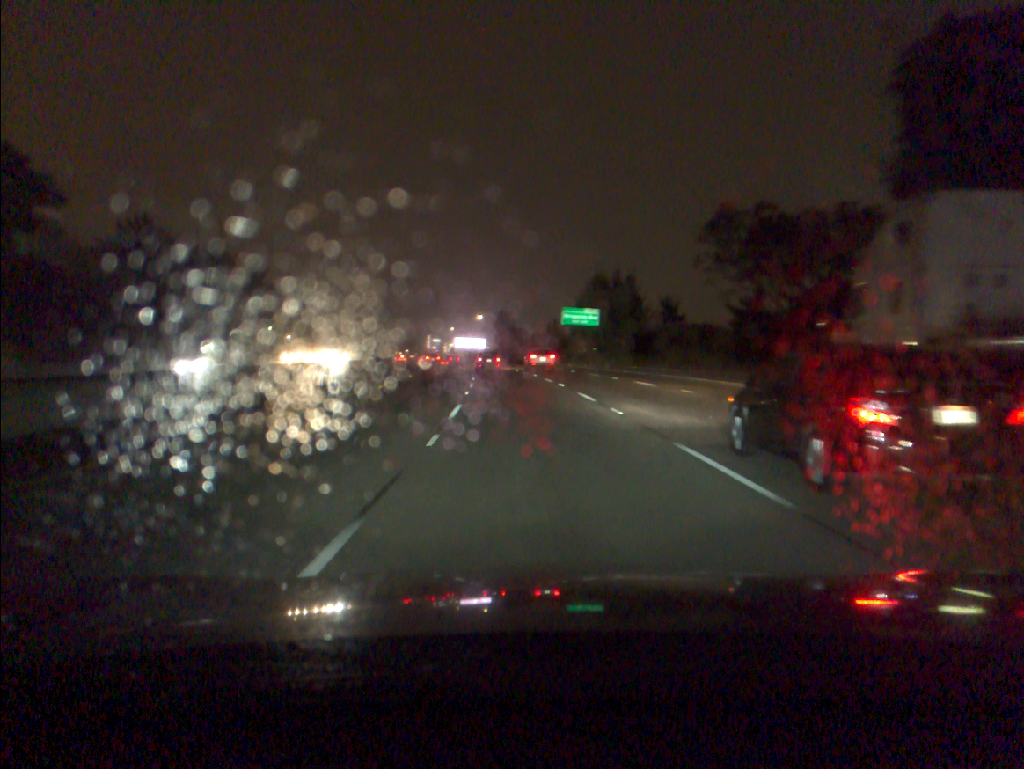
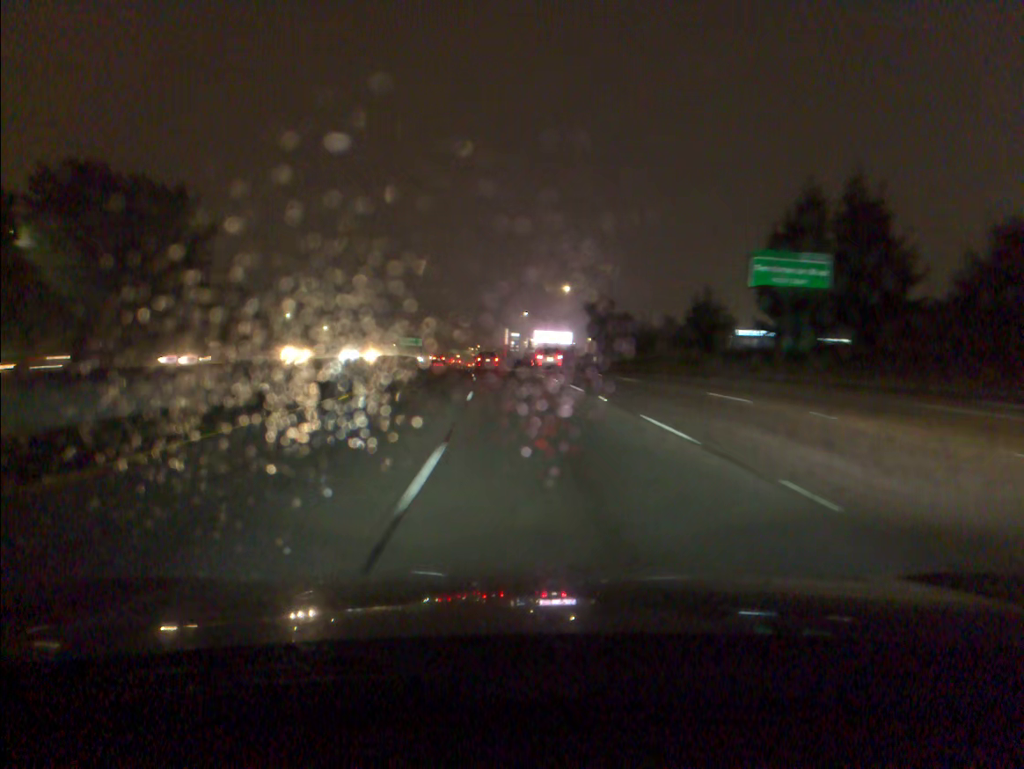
(-3.8, +67.9) m; -6°
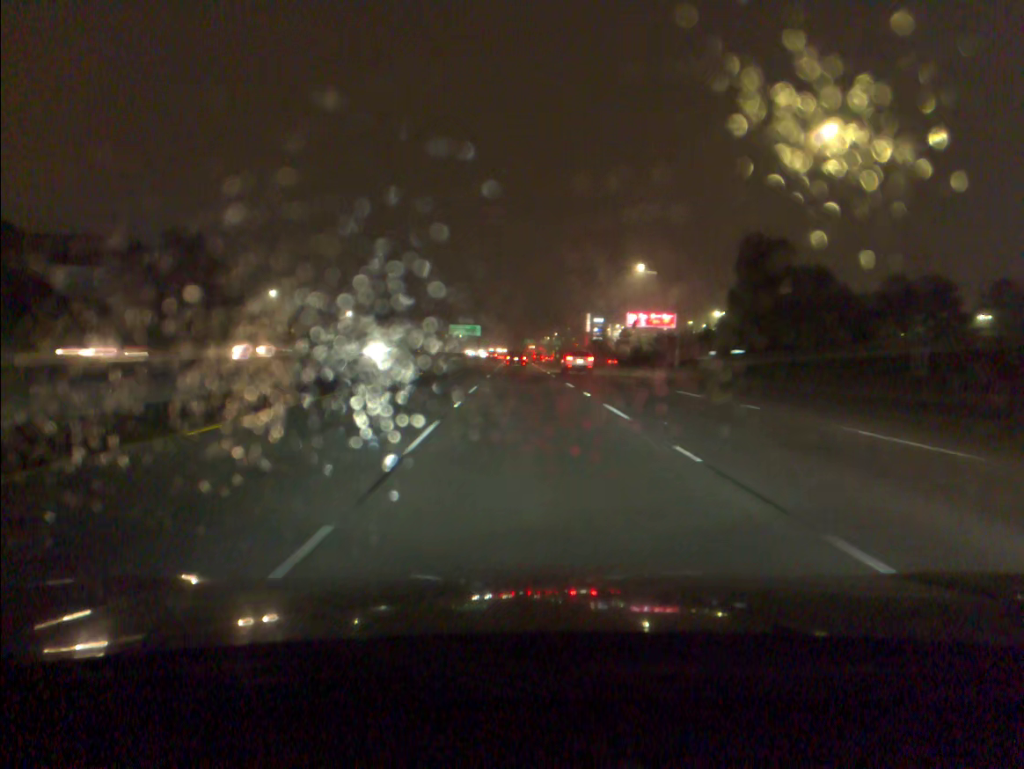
(-3.5, +68.8) m; -6°
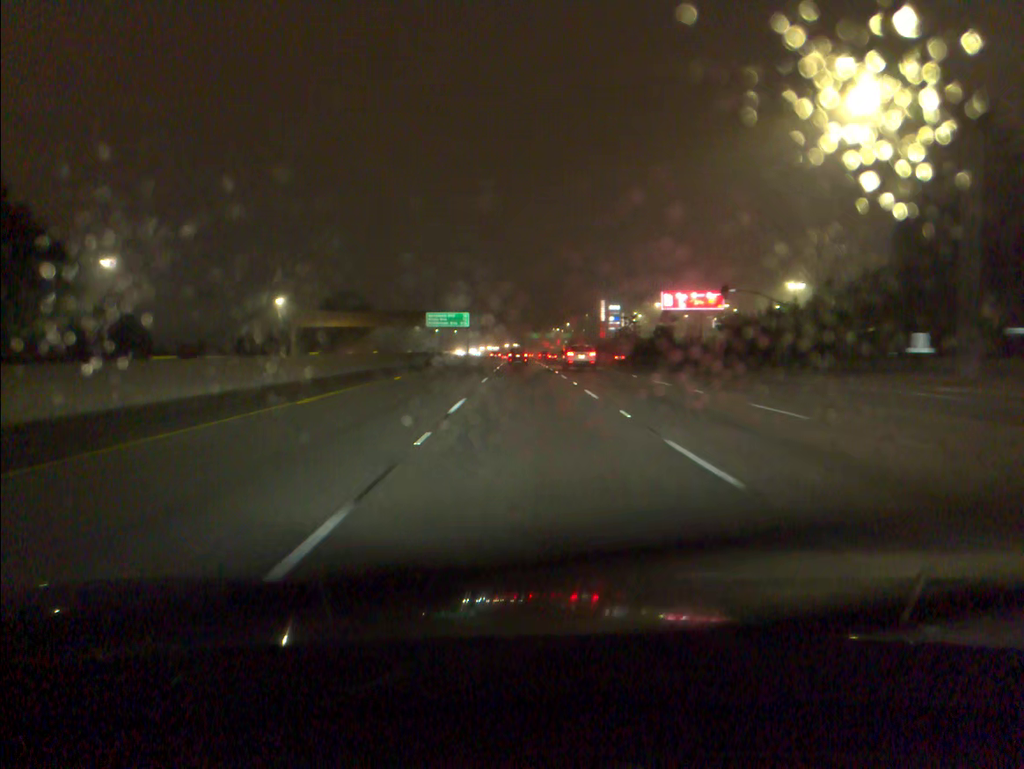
(-0.4, +51.9) m; 0°
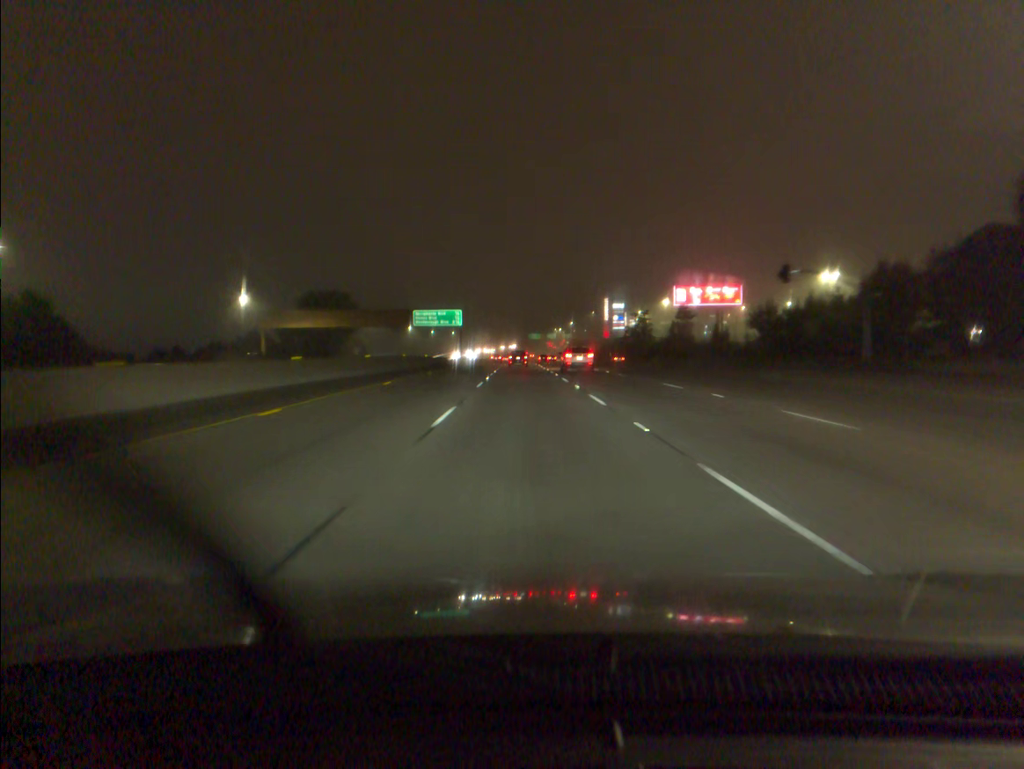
(0.0, +17.3) m; 0°
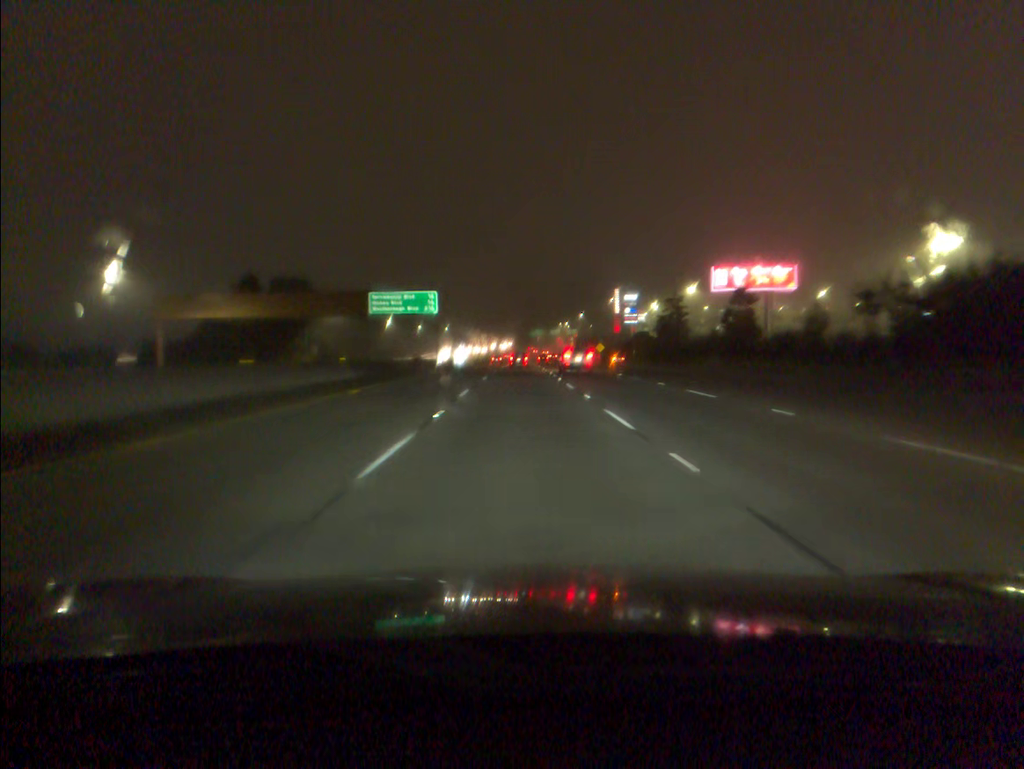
(0.0, +34.9) m; 0°
